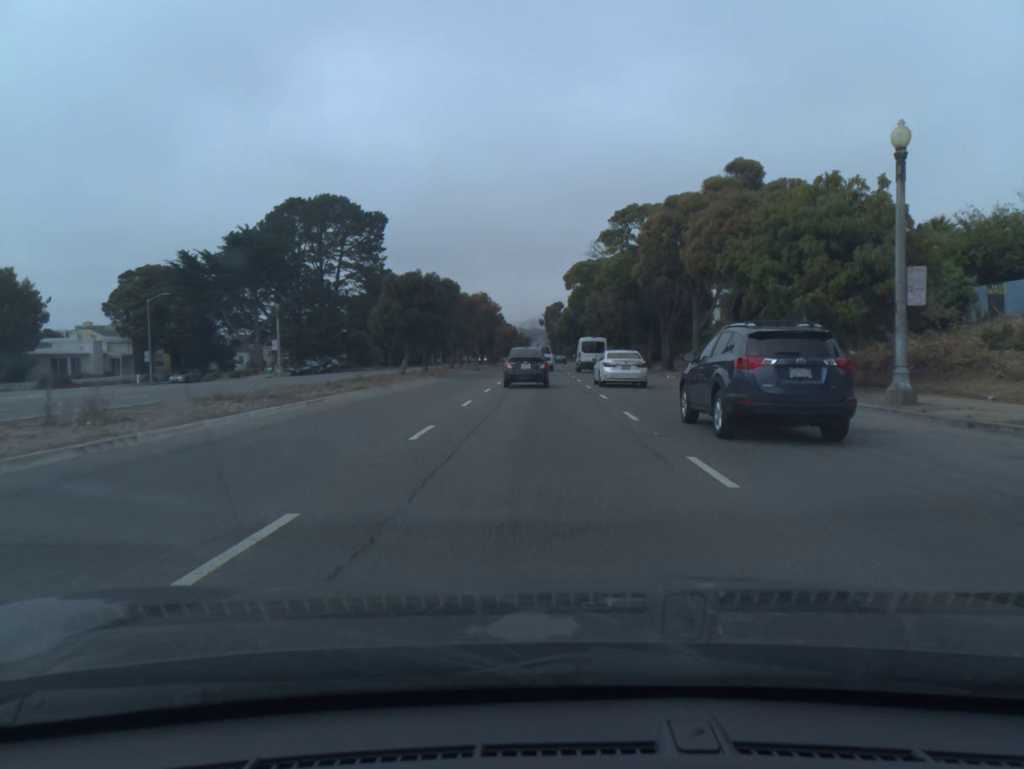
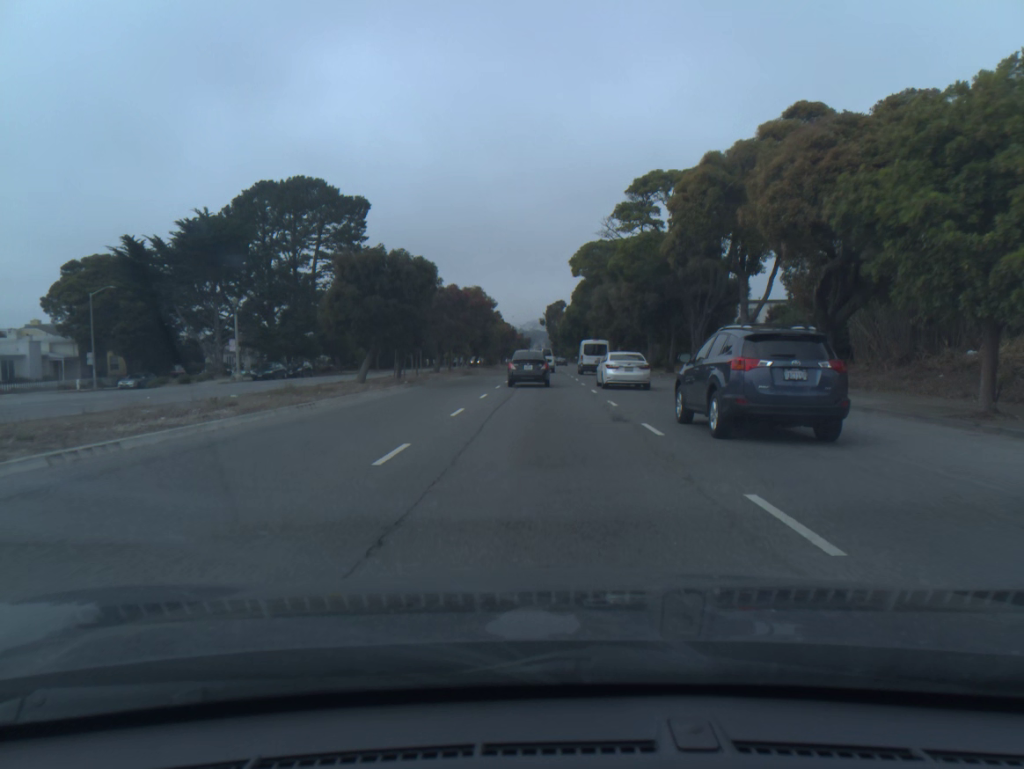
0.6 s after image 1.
(0.0, +9.9) m; 0°
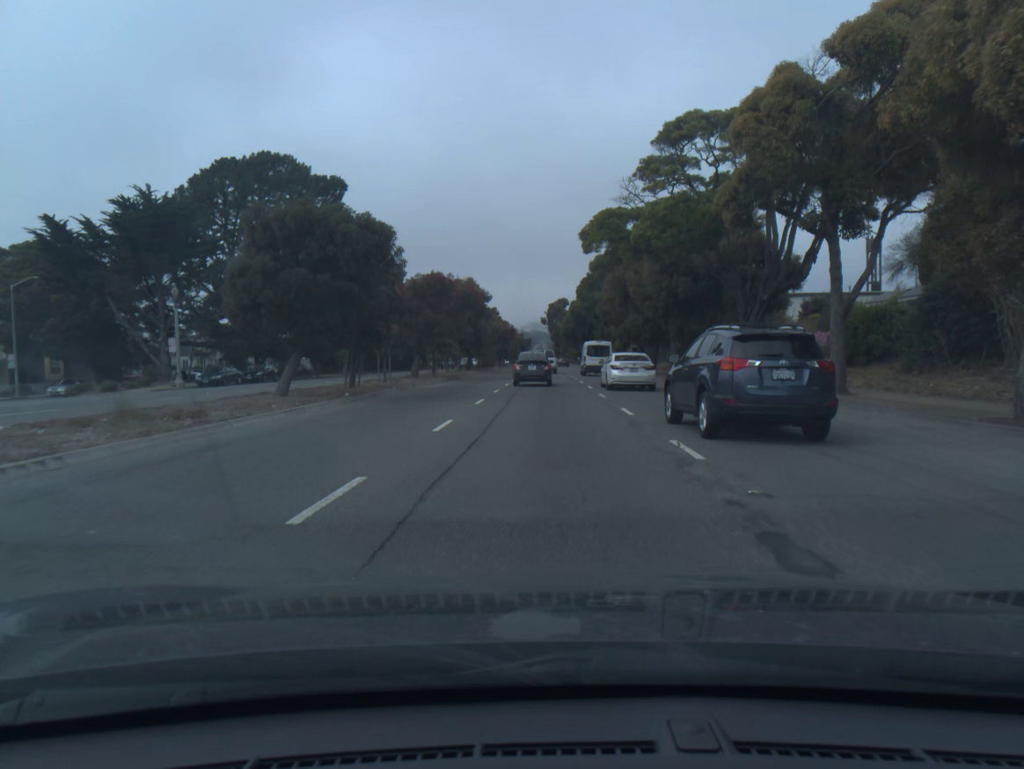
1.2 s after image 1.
(0.0, +10.2) m; 0°
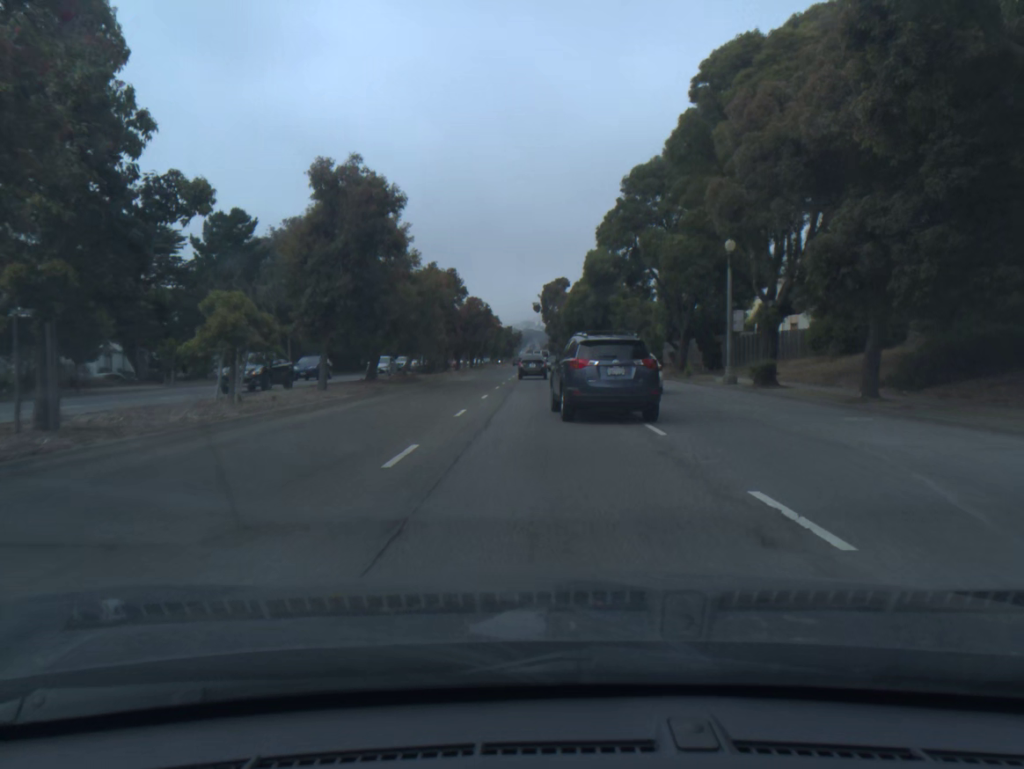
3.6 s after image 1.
(+0.1, +41.4) m; +1°
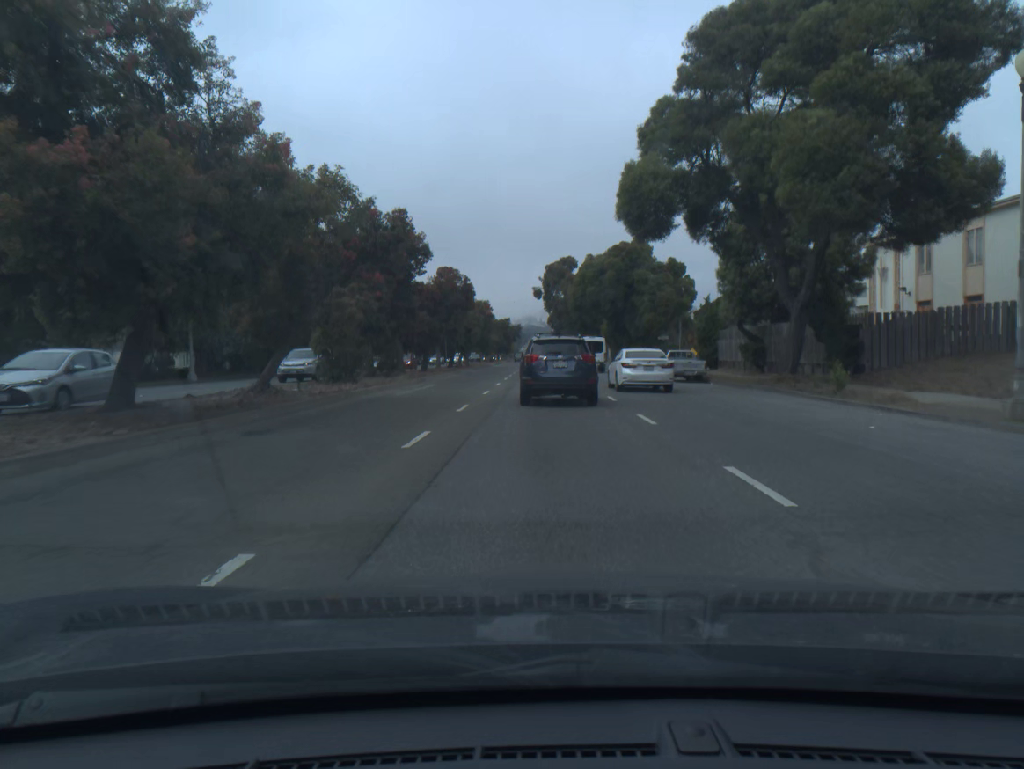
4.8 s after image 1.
(-0.1, +20.9) m; 0°
